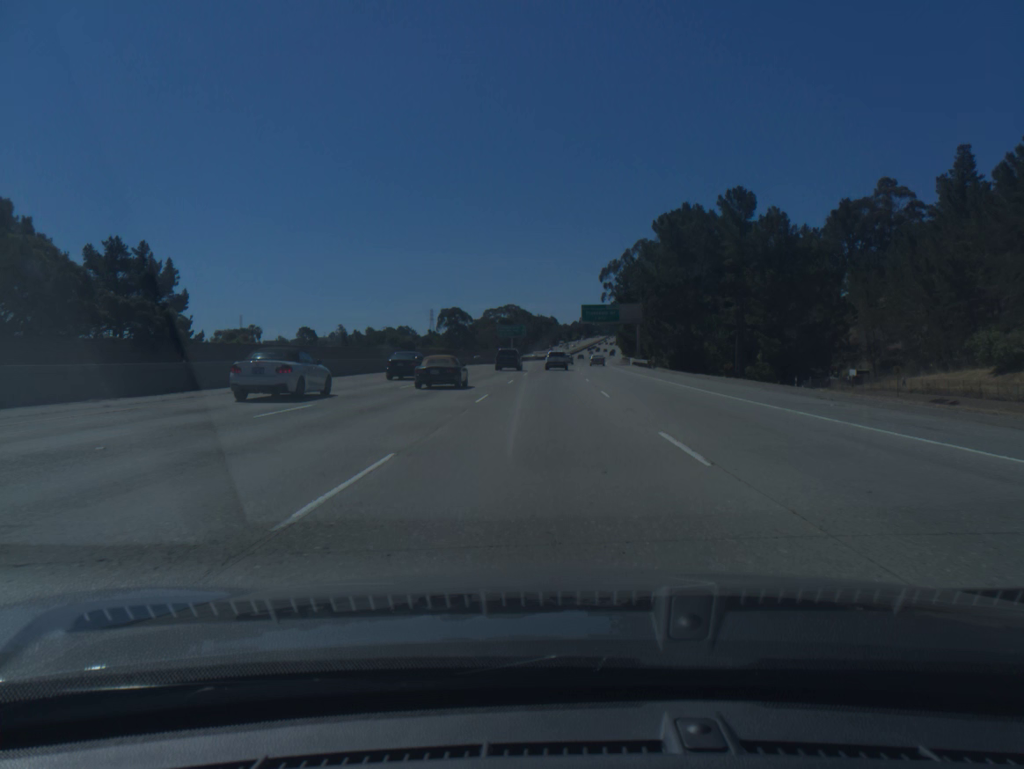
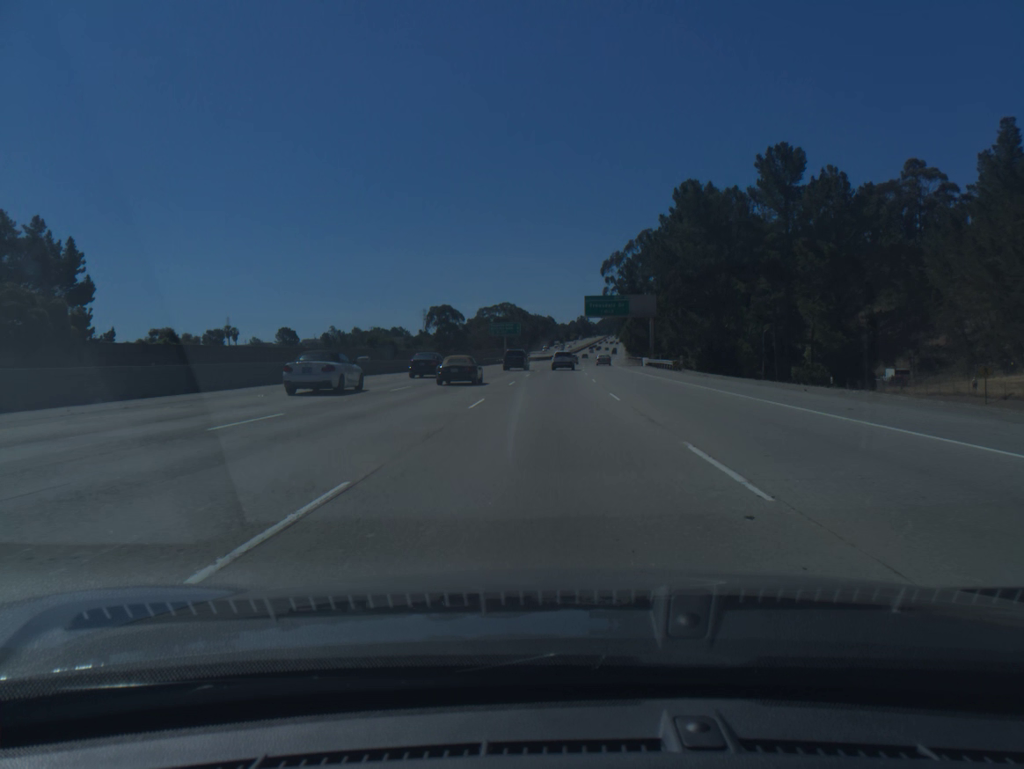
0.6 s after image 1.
(0.0, +16.8) m; 0°
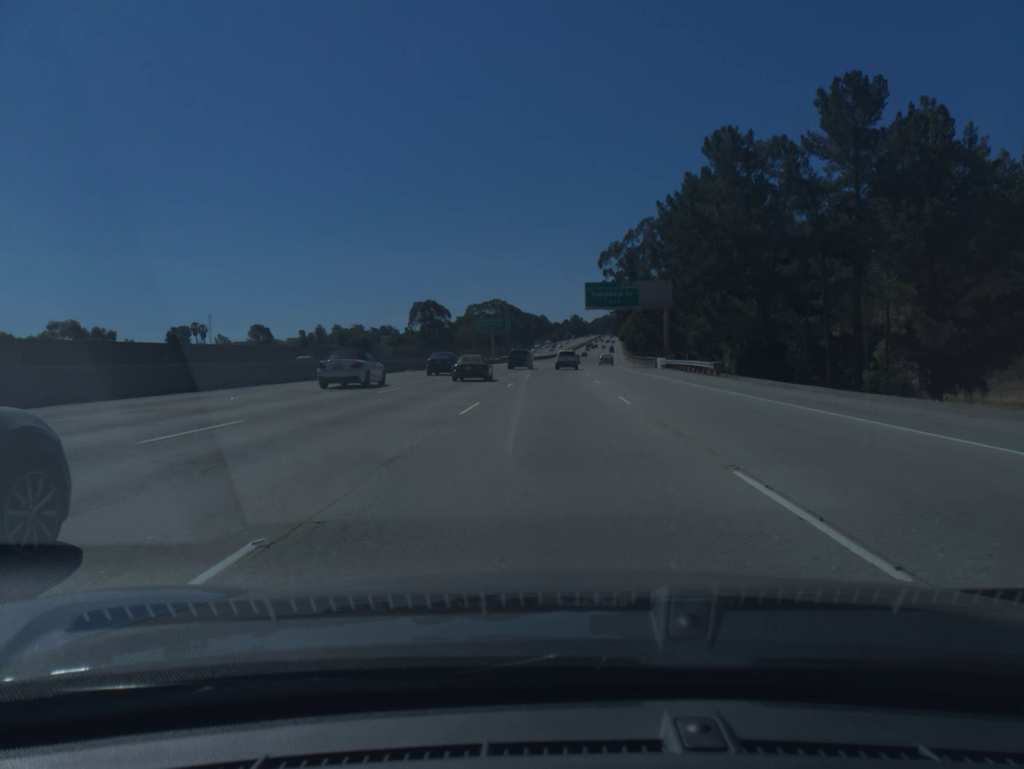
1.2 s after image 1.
(+0.1, +16.8) m; 0°
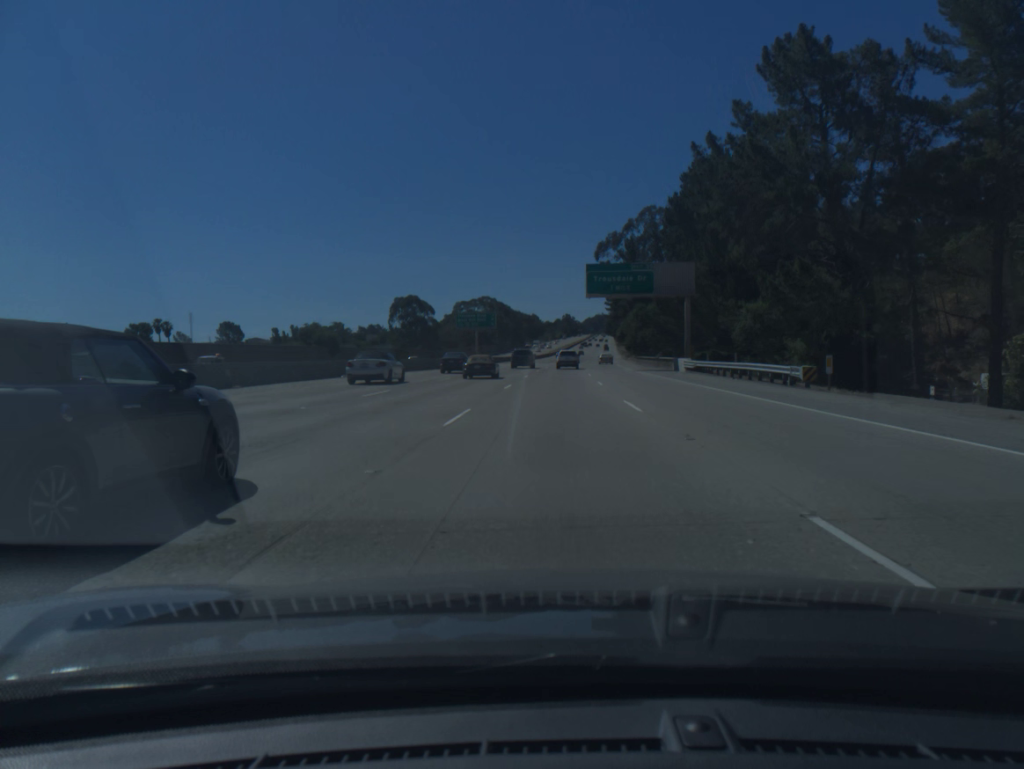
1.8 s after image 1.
(+0.1, +16.8) m; +1°
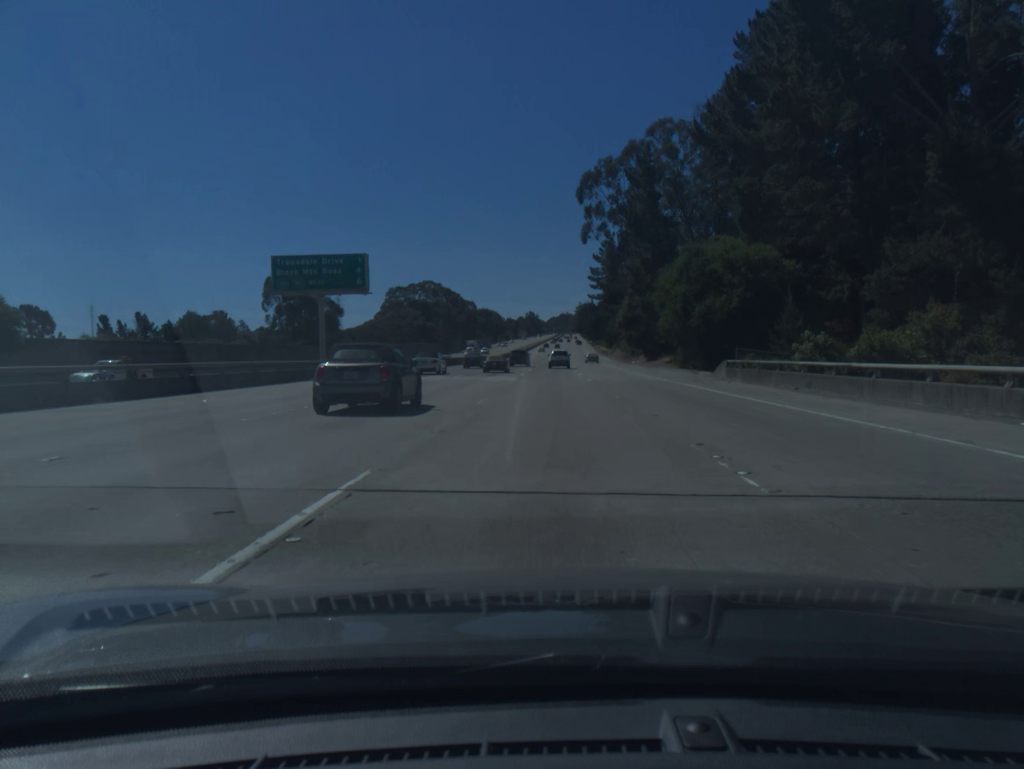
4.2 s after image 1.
(+1.6, +68.0) m; +3°
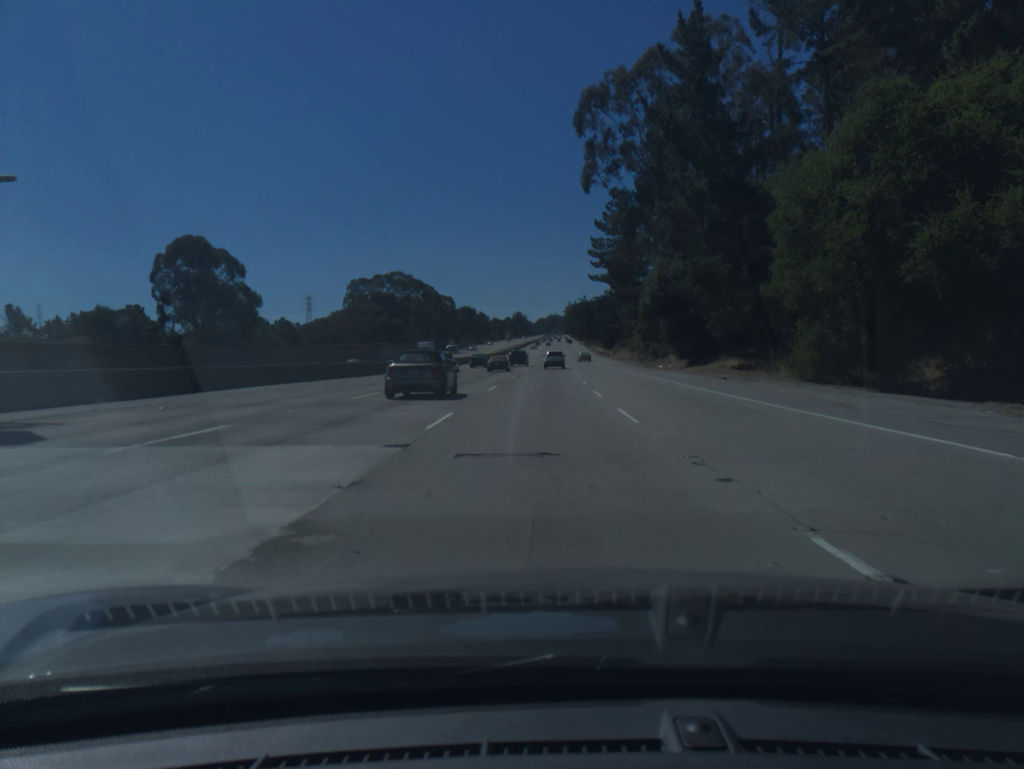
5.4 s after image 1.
(+0.3, +34.4) m; +1°
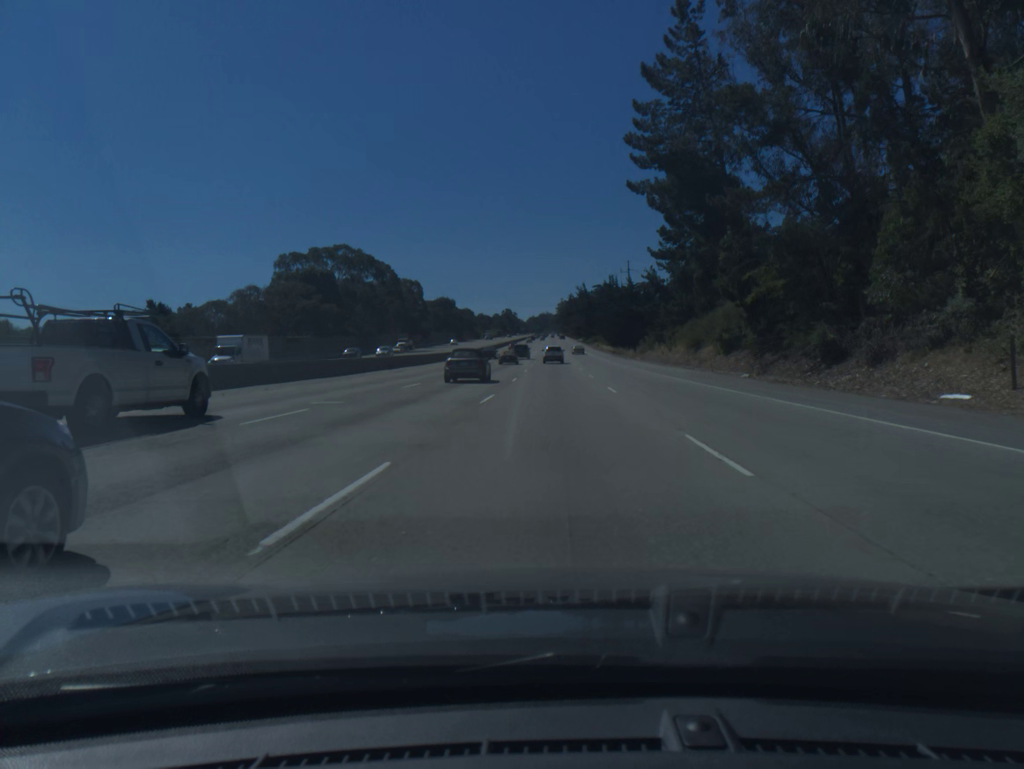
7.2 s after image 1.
(+0.2, +52.0) m; +1°
